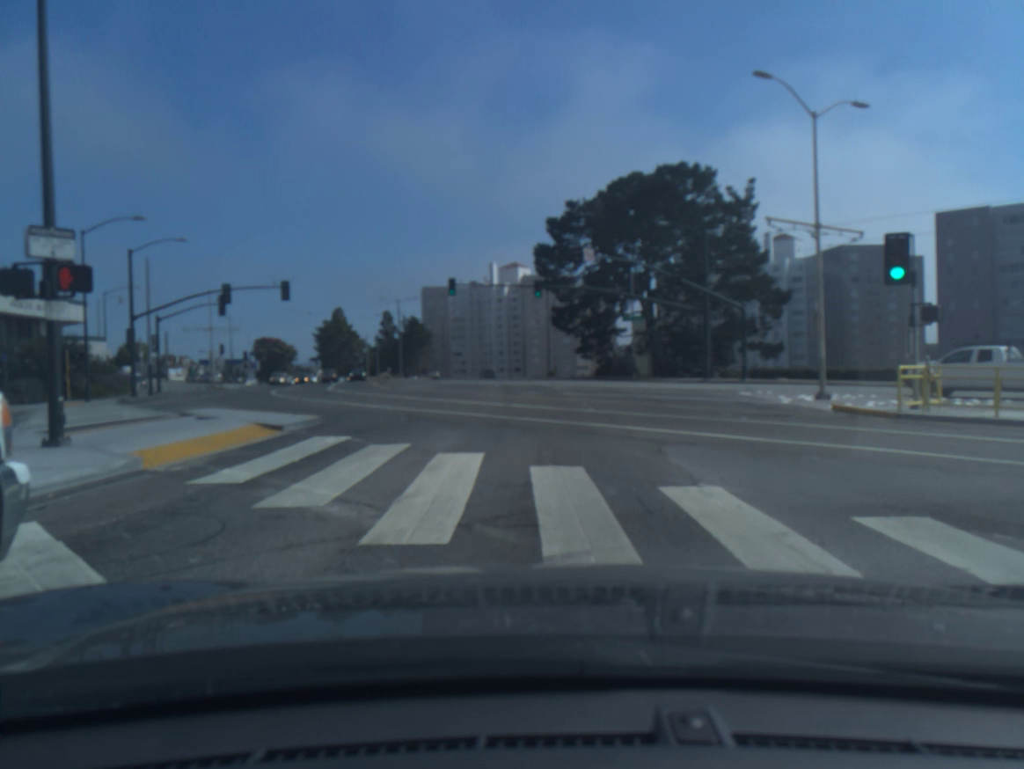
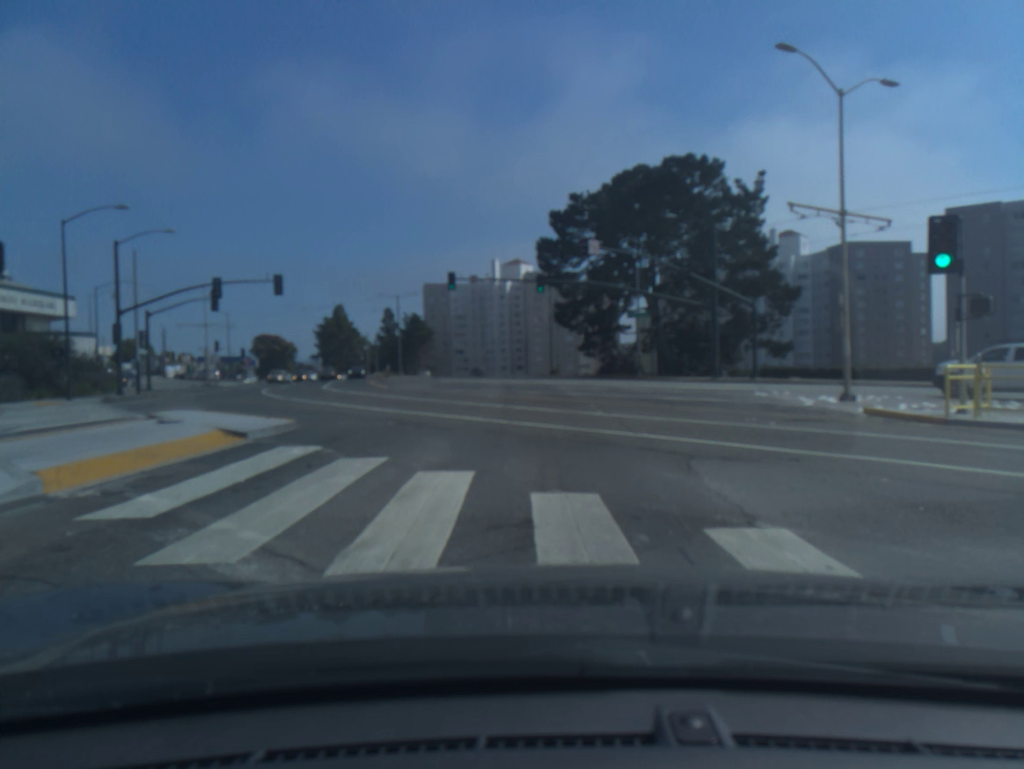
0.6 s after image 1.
(0.0, +1.9) m; -1°
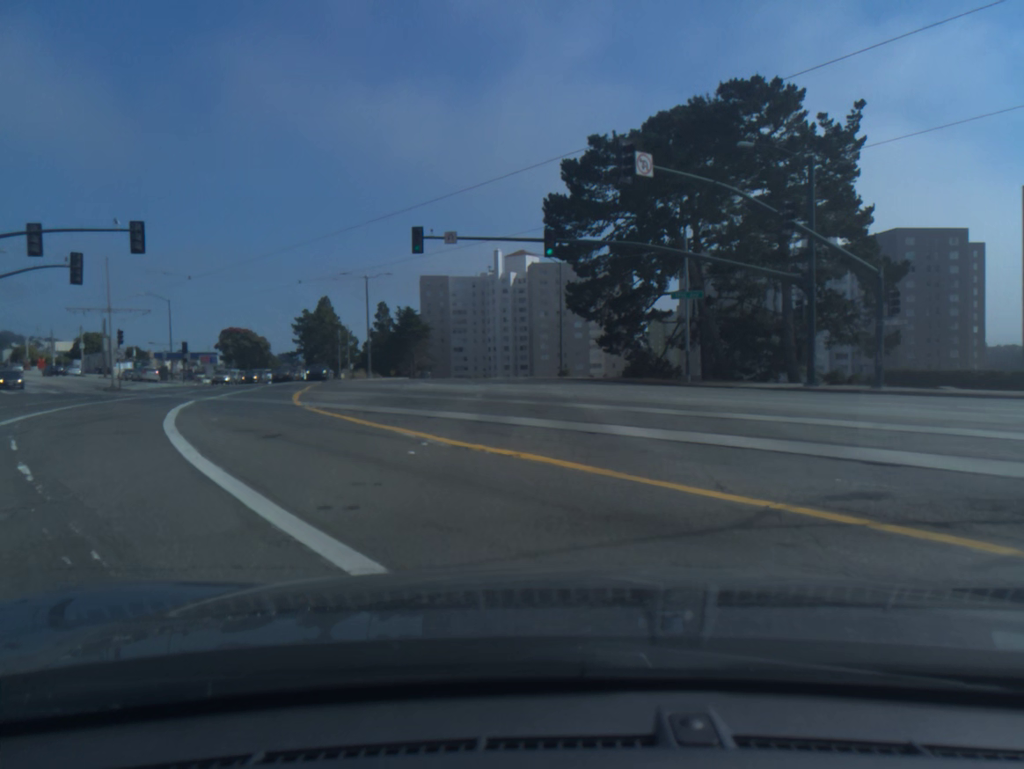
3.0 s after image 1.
(0.0, +17.7) m; 0°
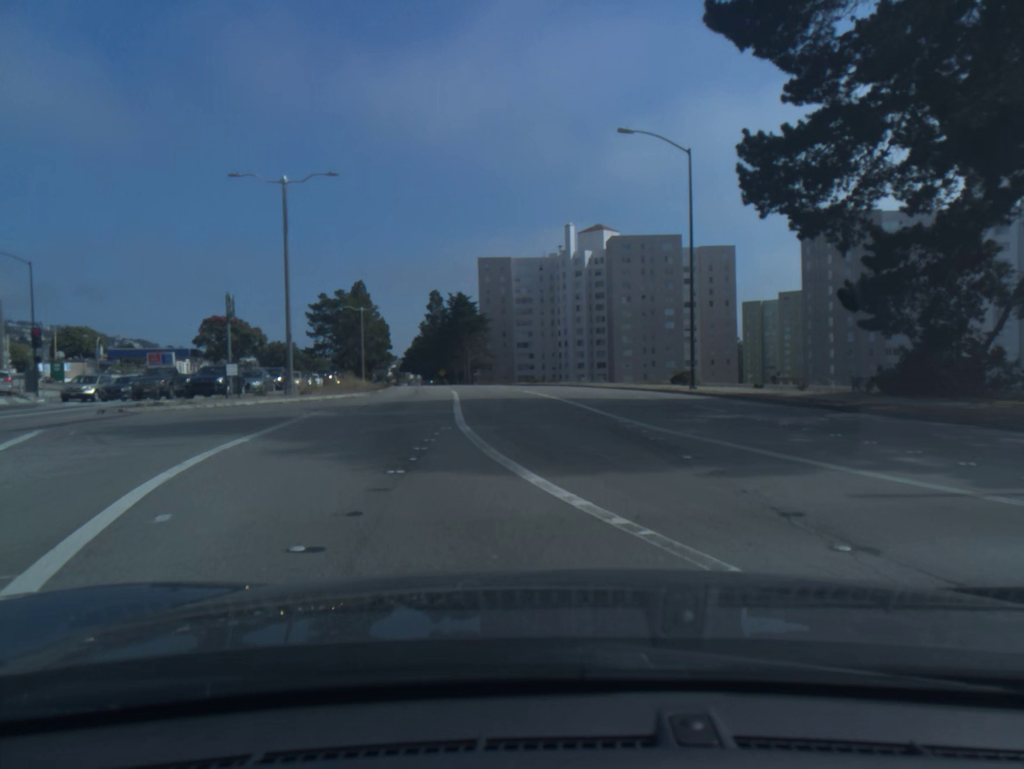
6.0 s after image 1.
(-1.5, +36.9) m; -6°
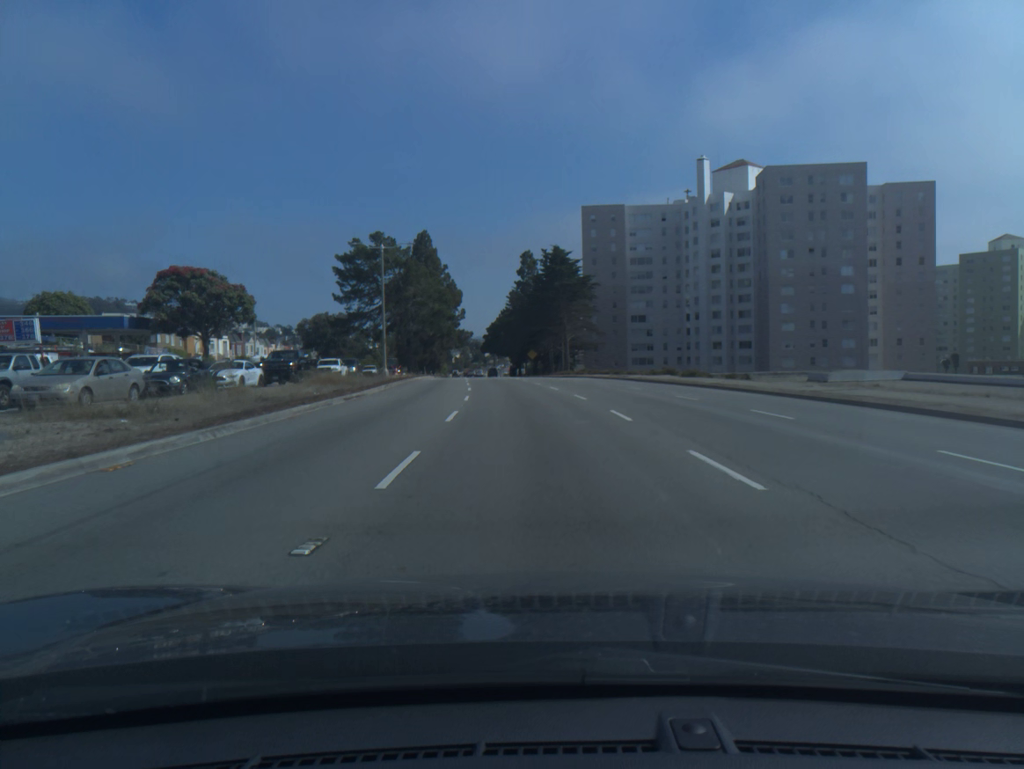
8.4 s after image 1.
(-2.8, +39.5) m; -7°
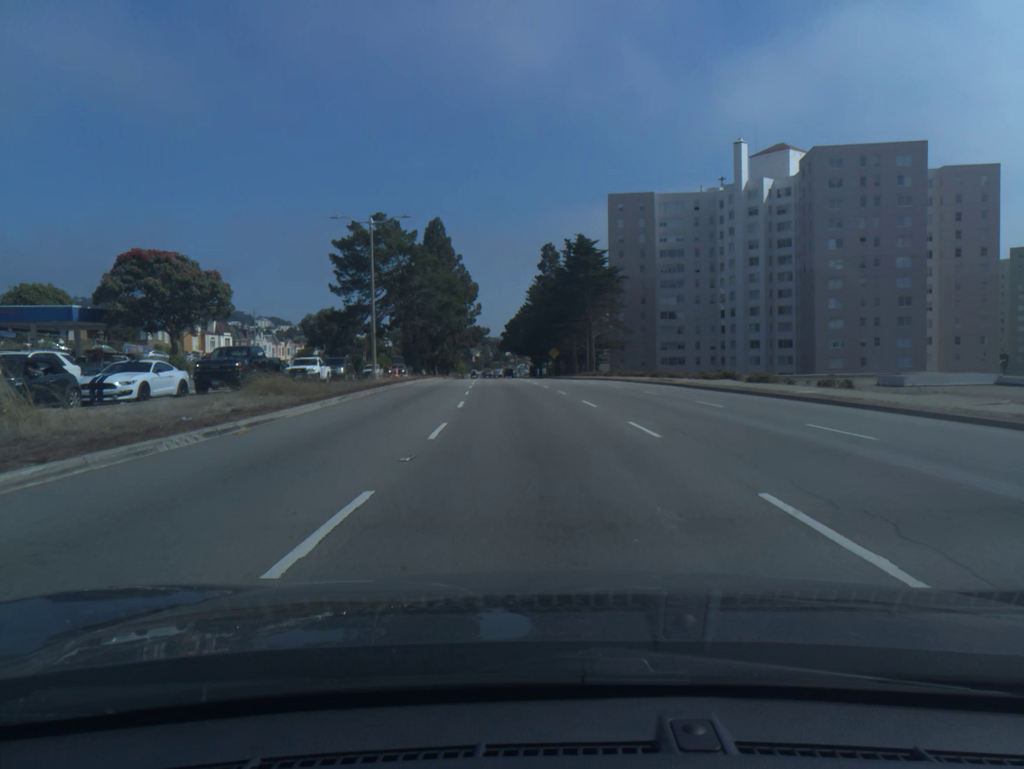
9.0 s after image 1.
(-0.1, +10.4) m; -1°
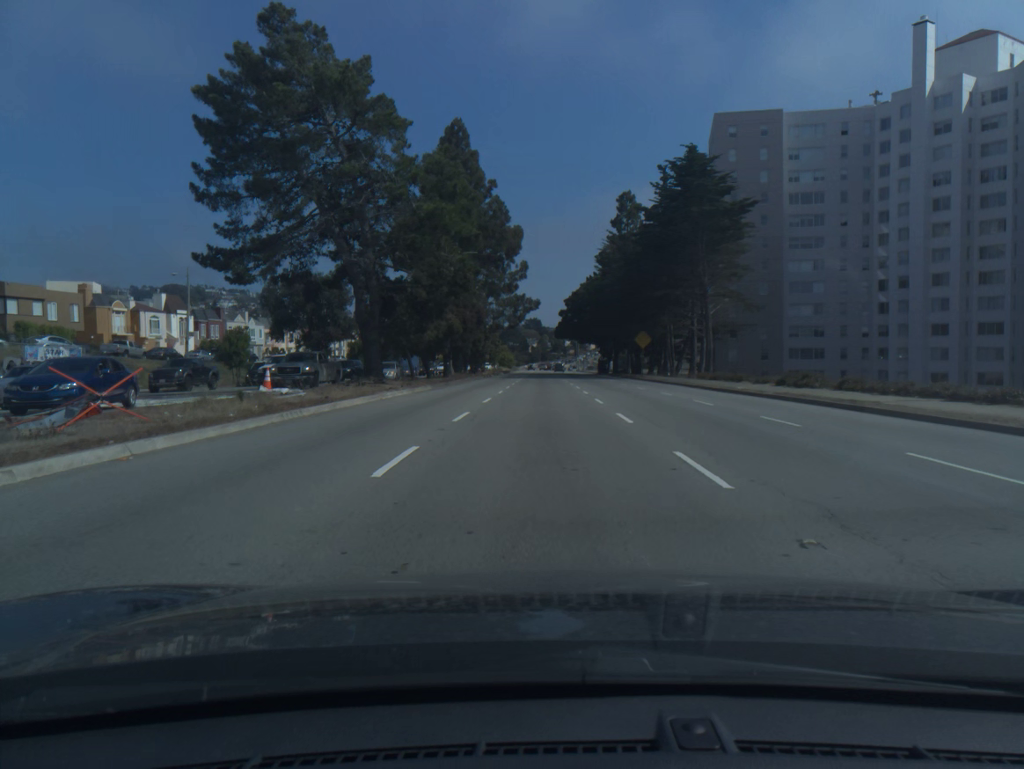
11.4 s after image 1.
(-1.8, +41.0) m; -4°
